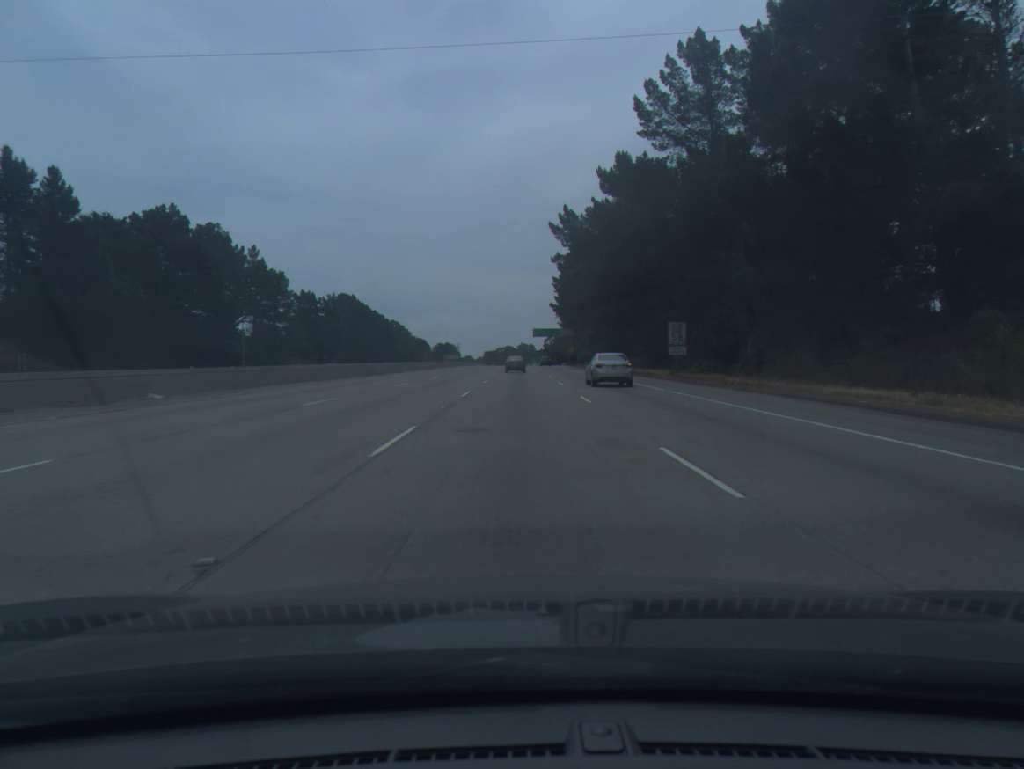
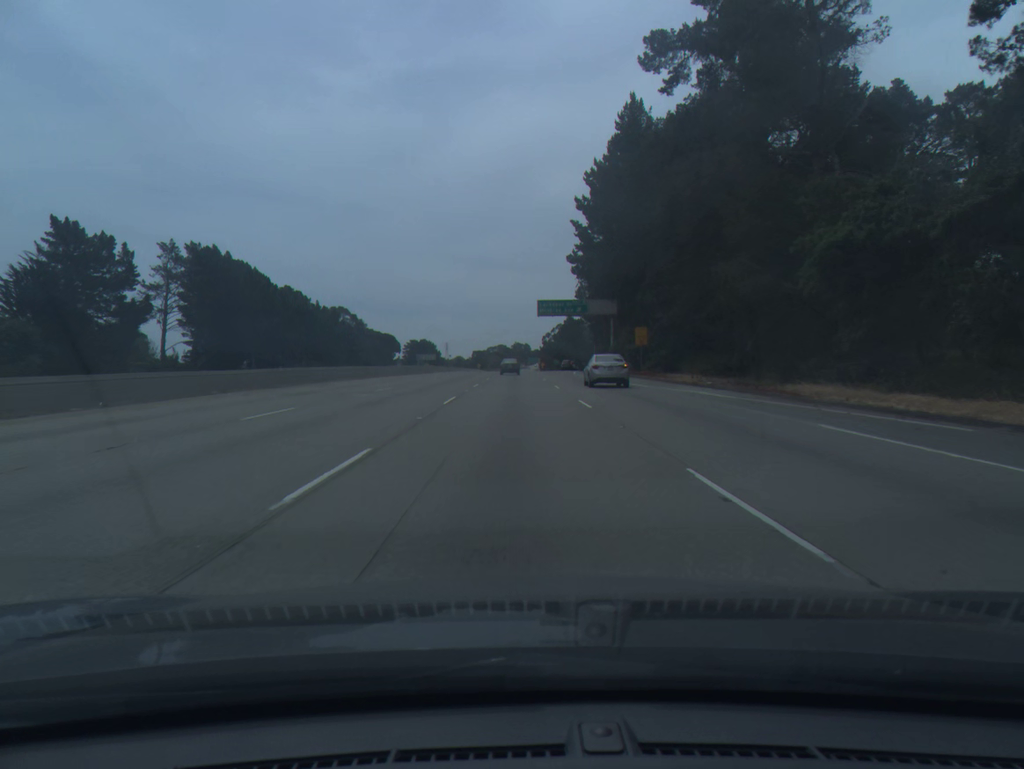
(+0.4, +90.5) m; 0°
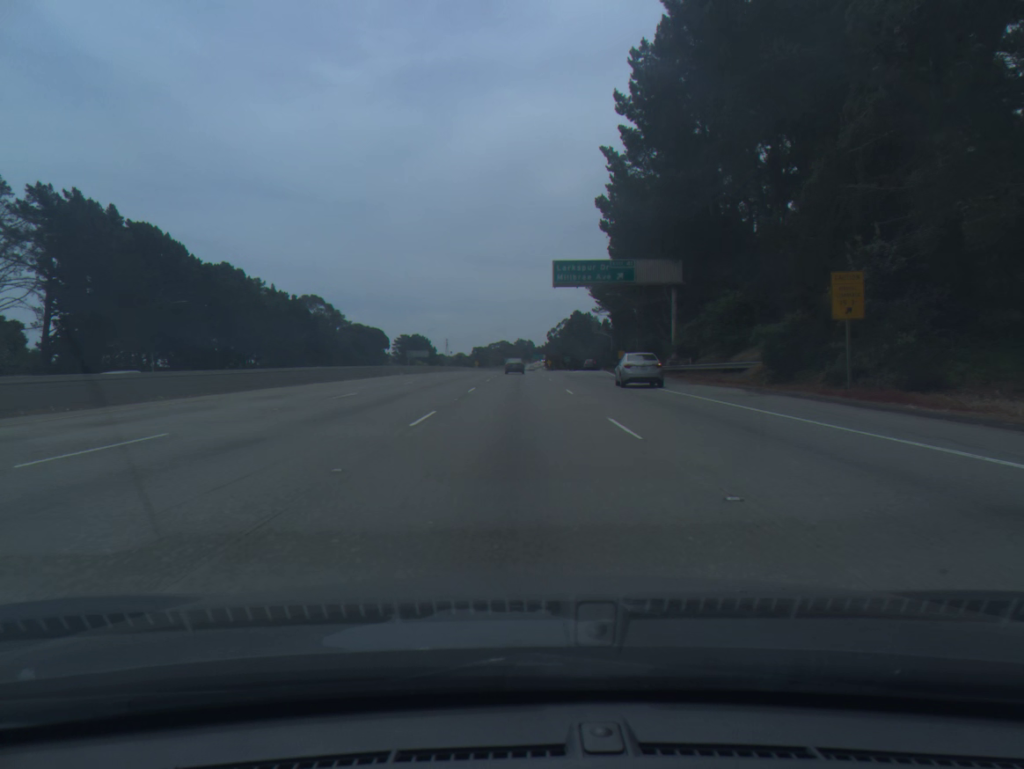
(-0.1, +36.6) m; 0°
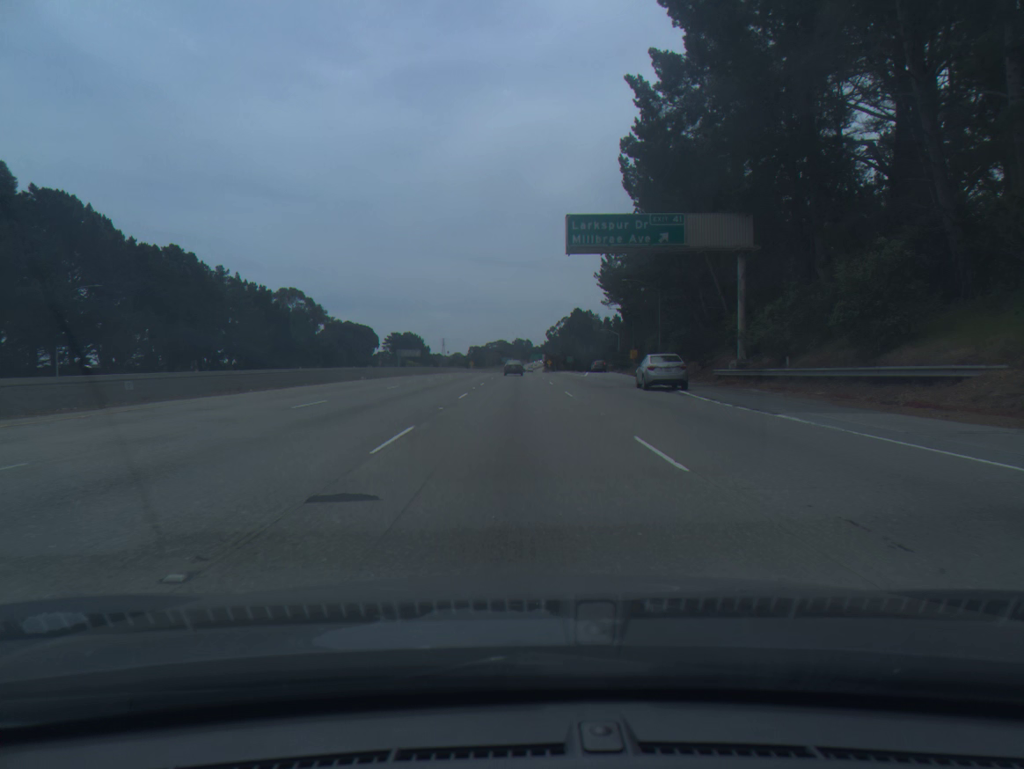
(0.0, +18.4) m; 0°
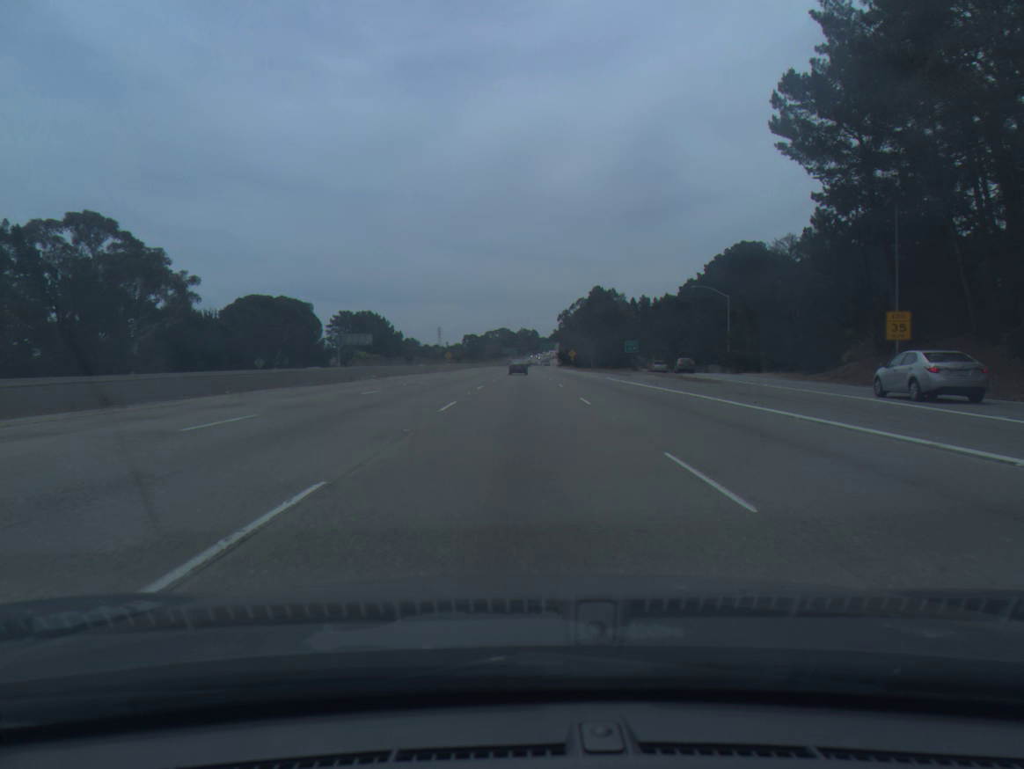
(+0.1, +93.7) m; 0°
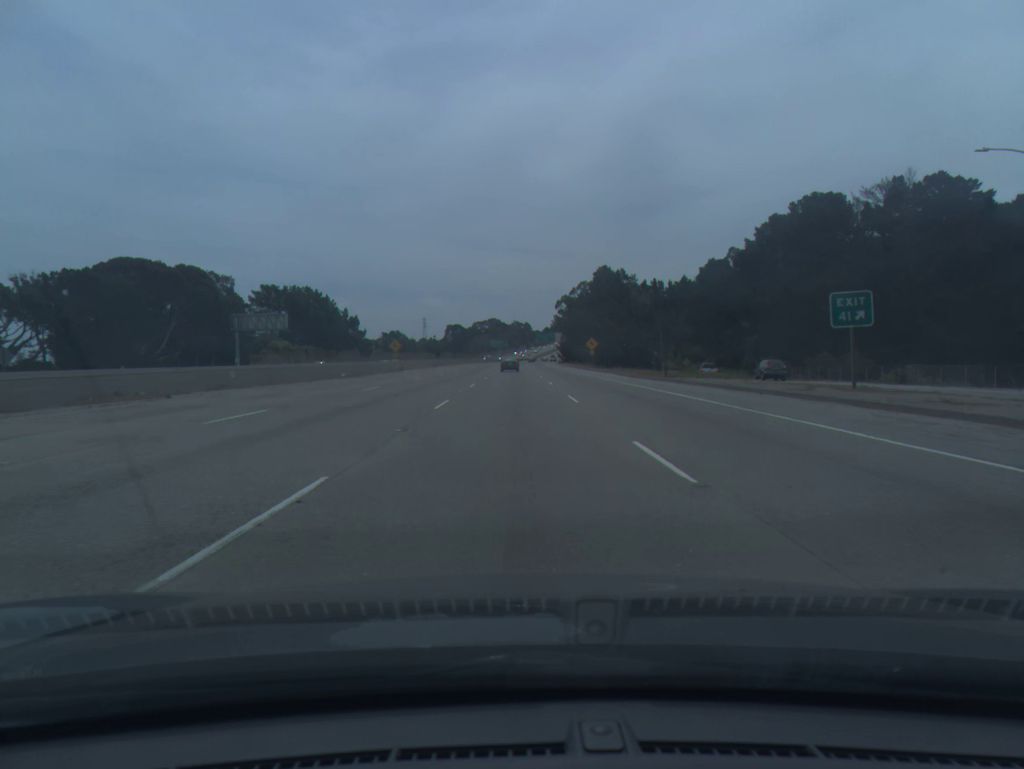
(+0.4, +57.7) m; +1°
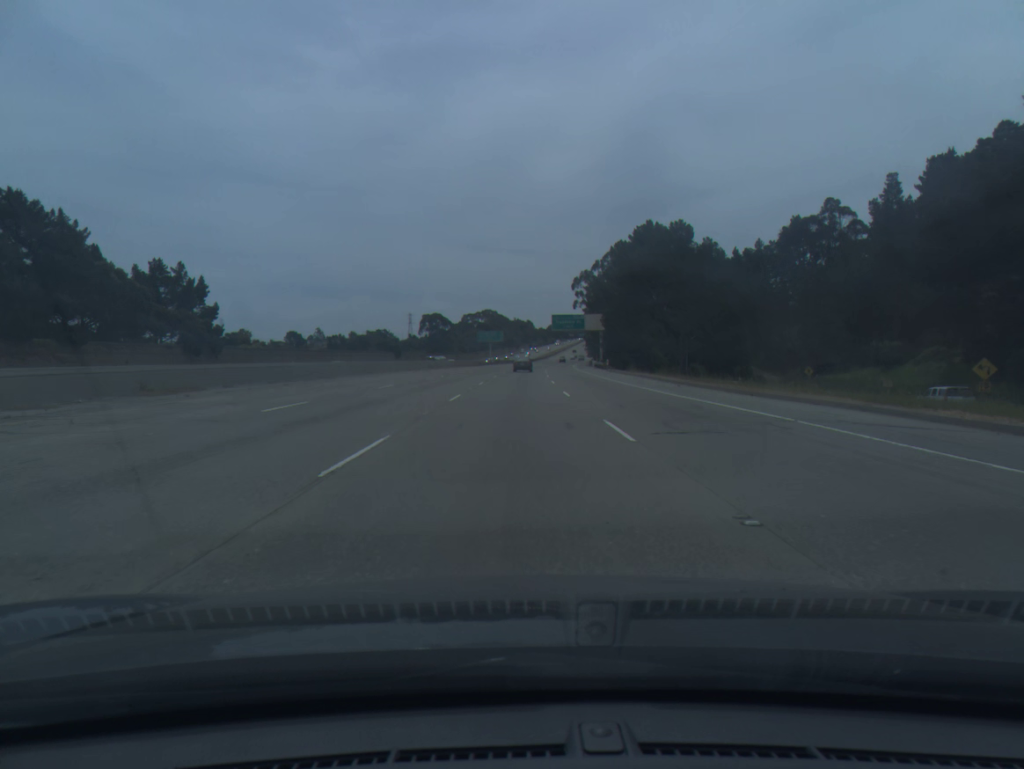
(-0.3, +98.4) m; 0°
